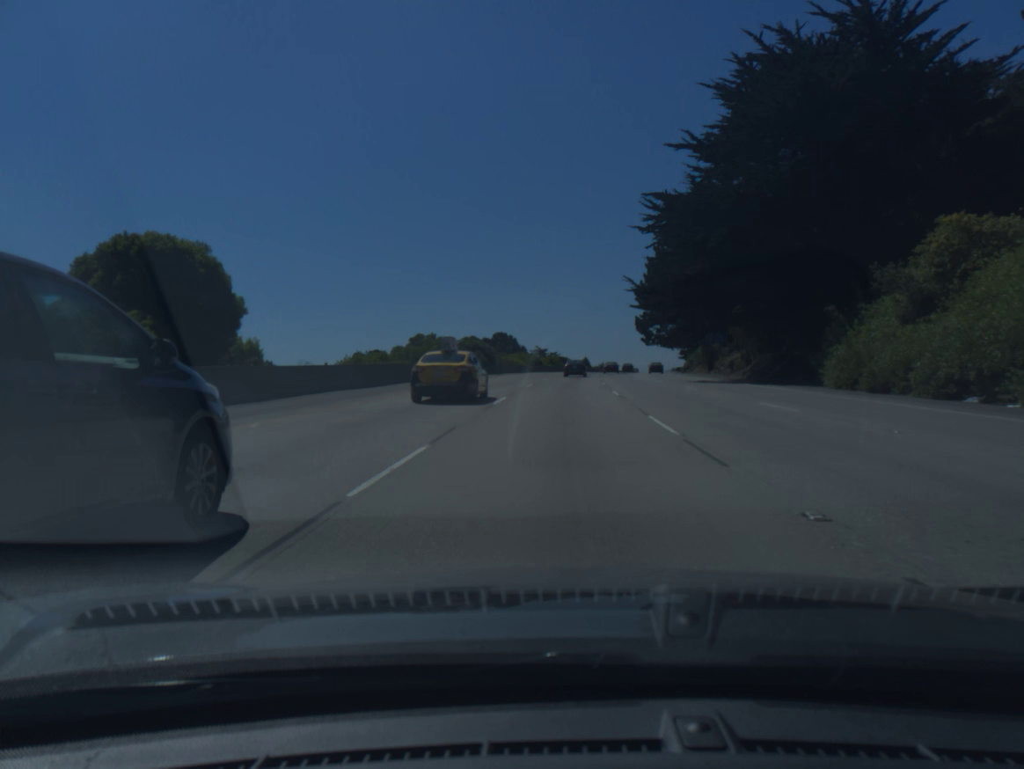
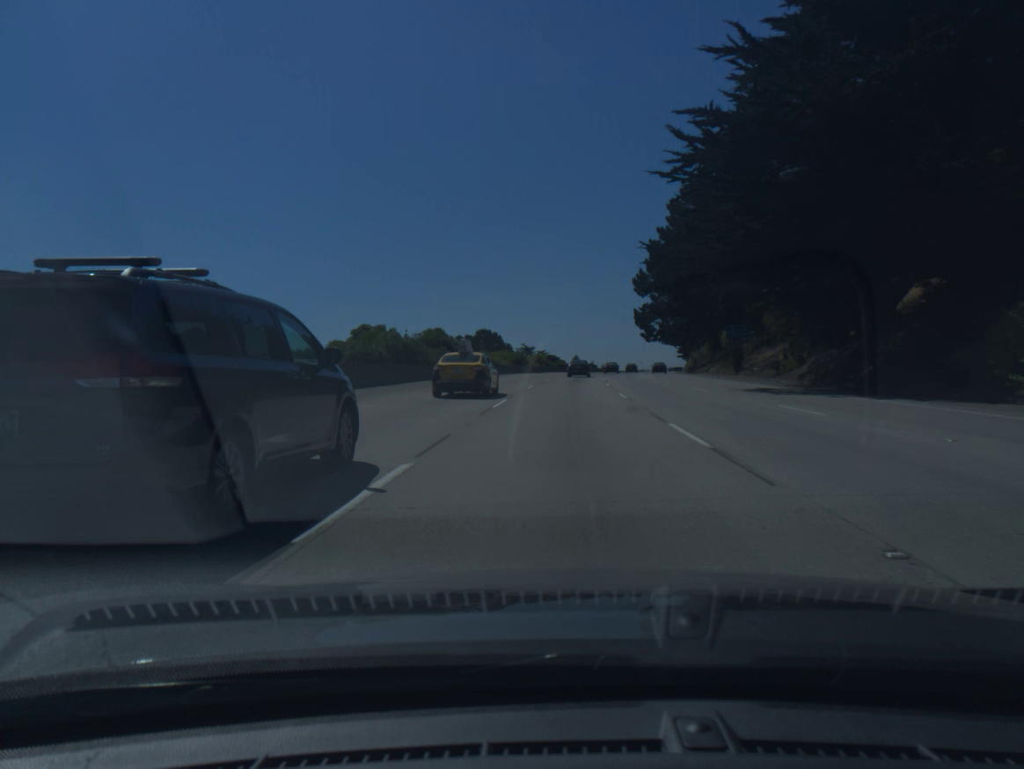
(+0.1, +16.1) m; +1°
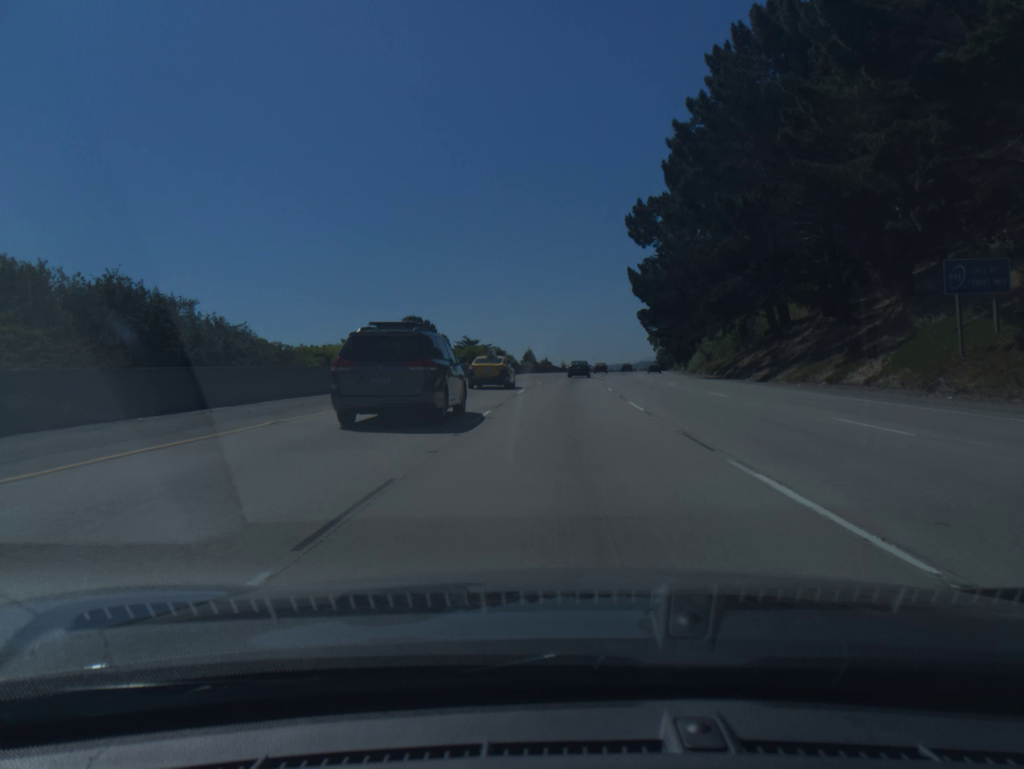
(+1.5, +48.6) m; +4°
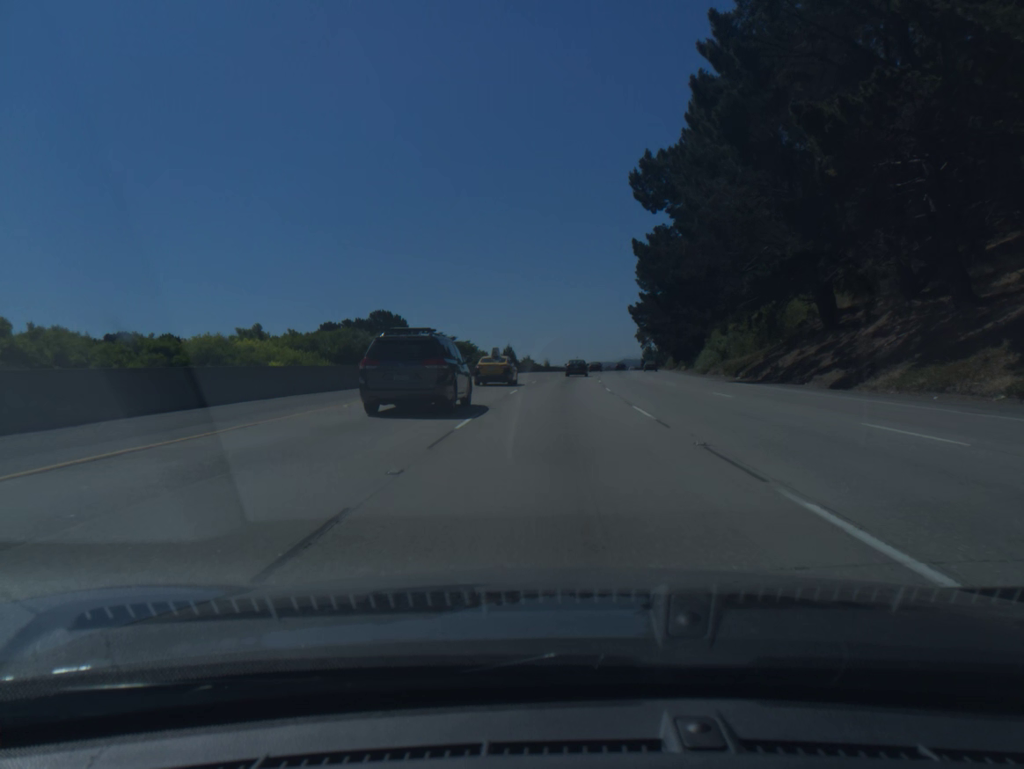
(+0.2, +16.3) m; +1°
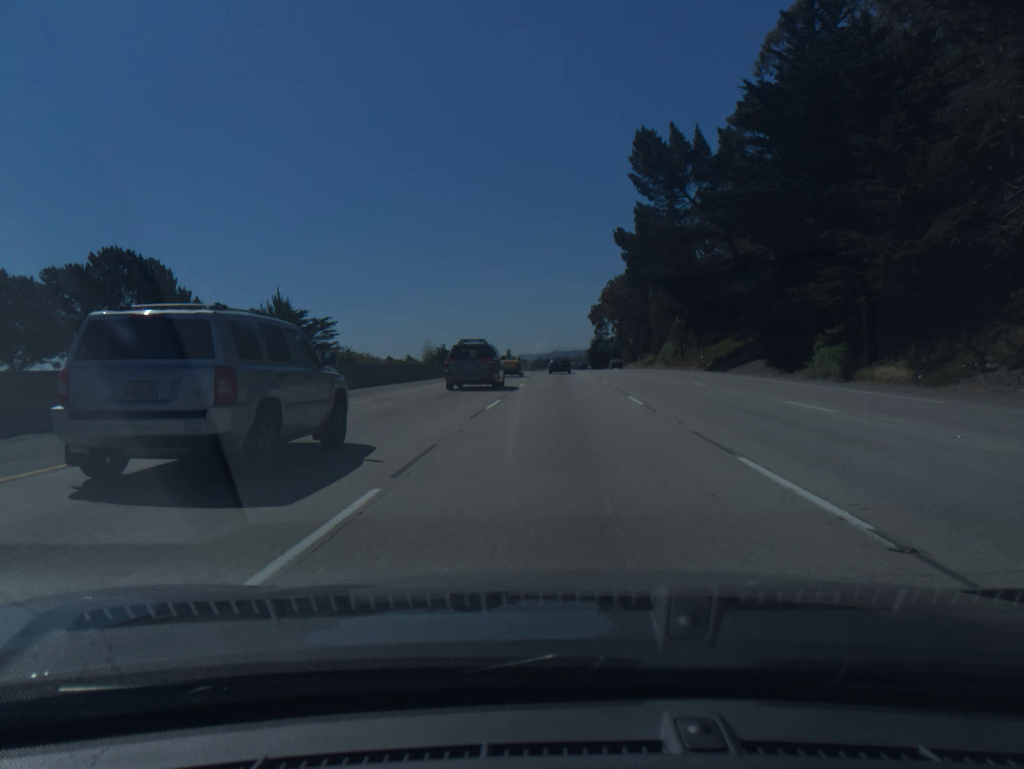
(+3.6, +82.7) m; +5°
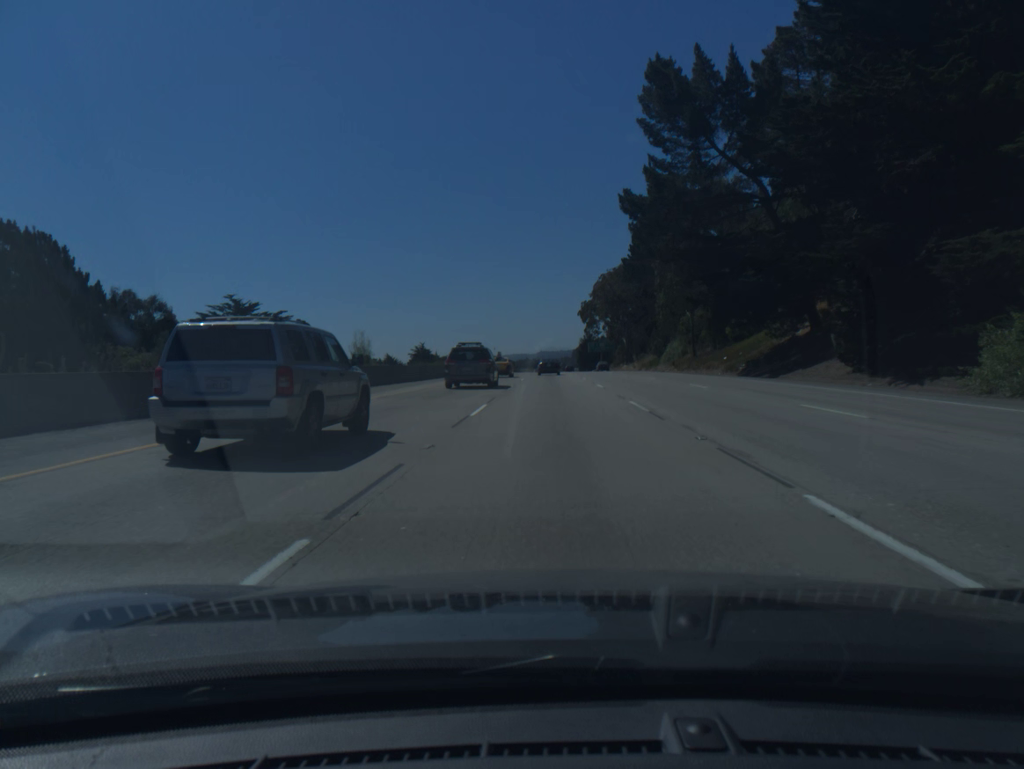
(+0.1, +16.7) m; +1°
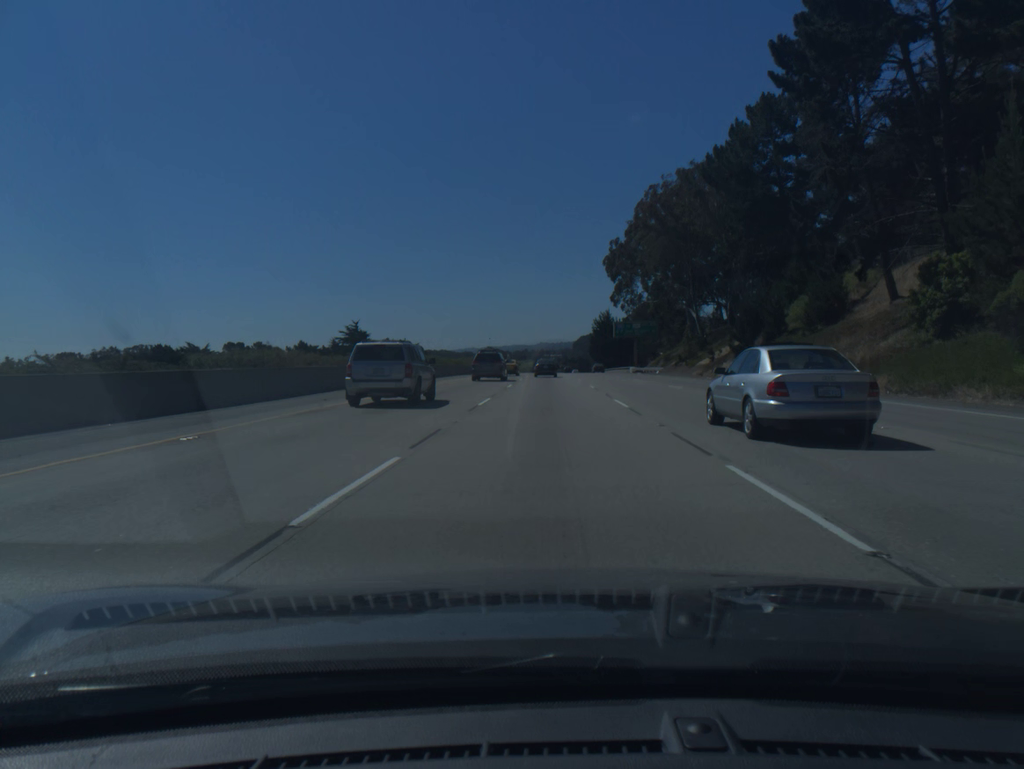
(+0.6, +83.2) m; 0°
